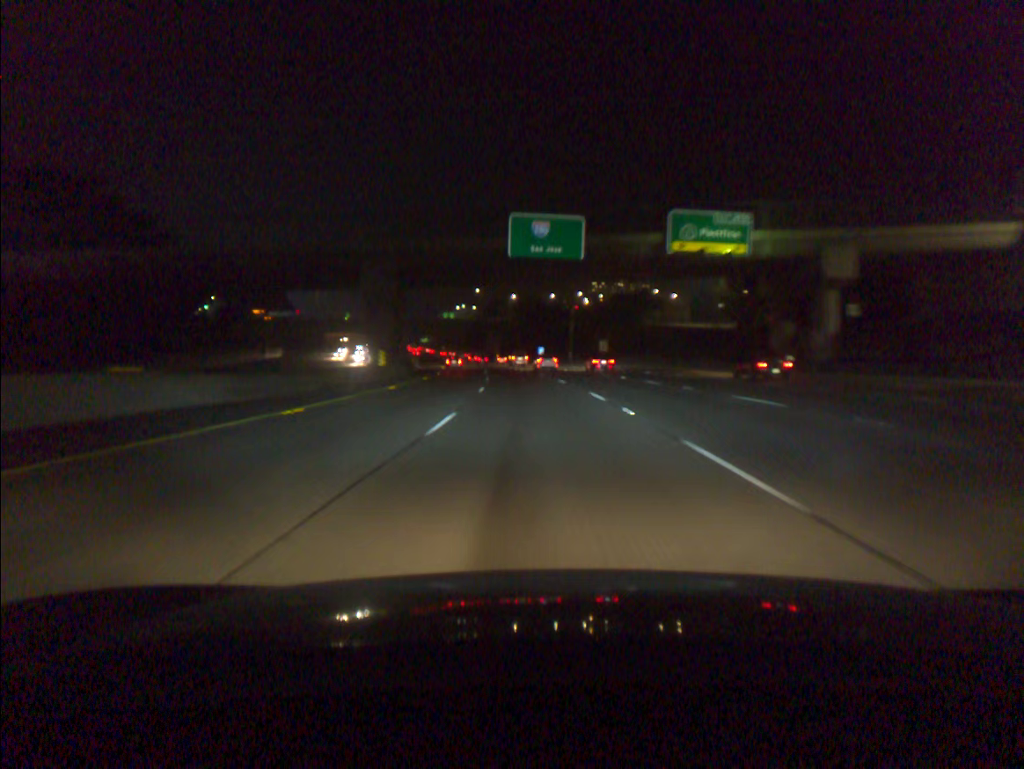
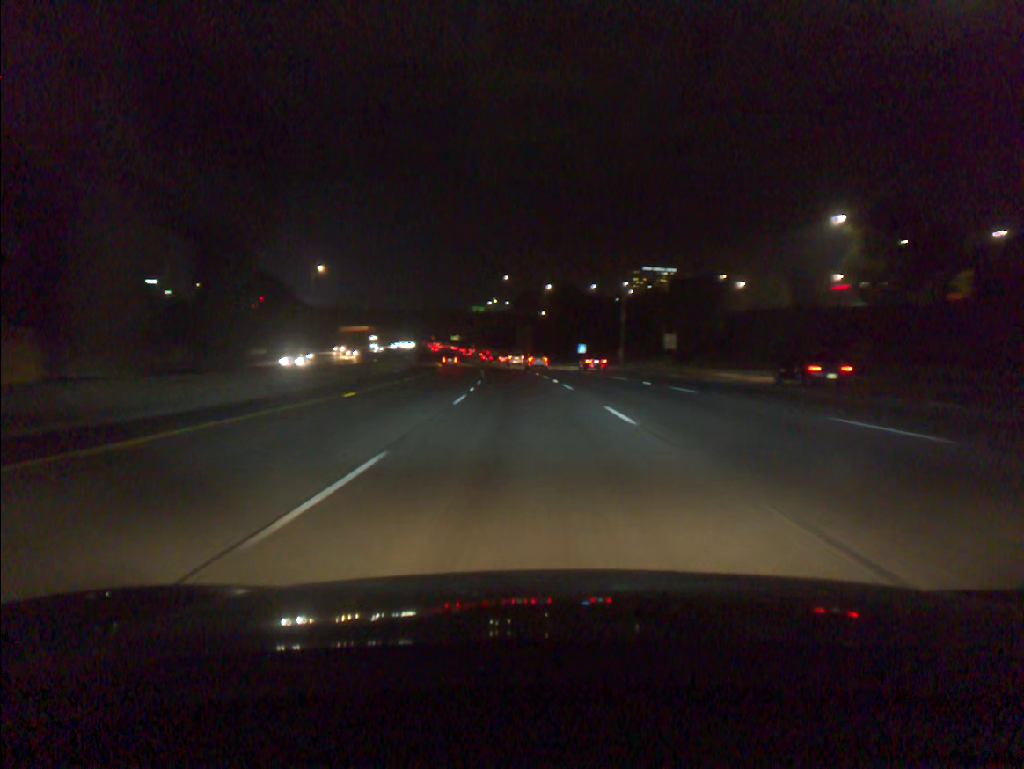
(-0.8, +36.4) m; -3°
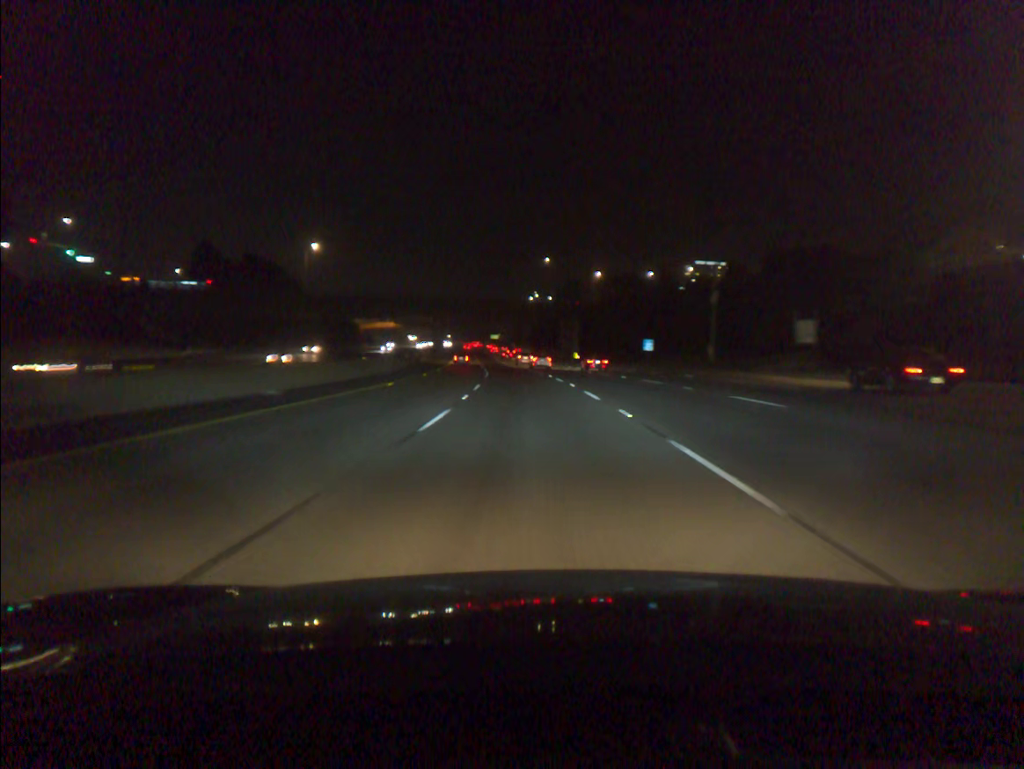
(-1.0, +36.5) m; -3°
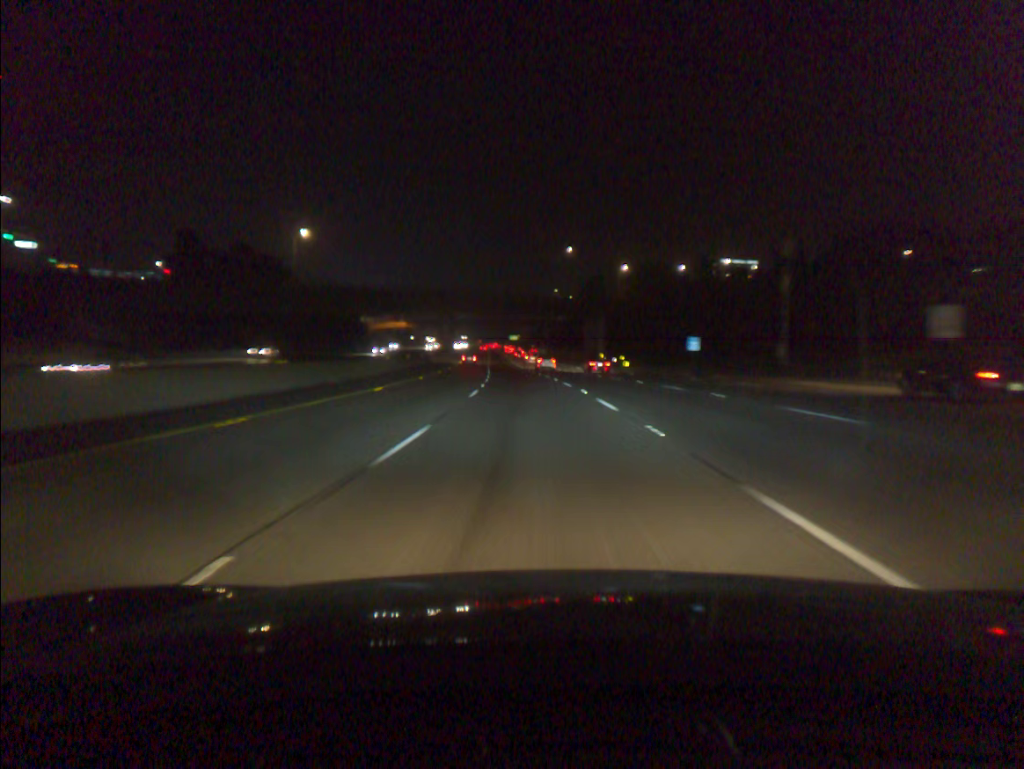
(-0.2, +18.3) m; -1°
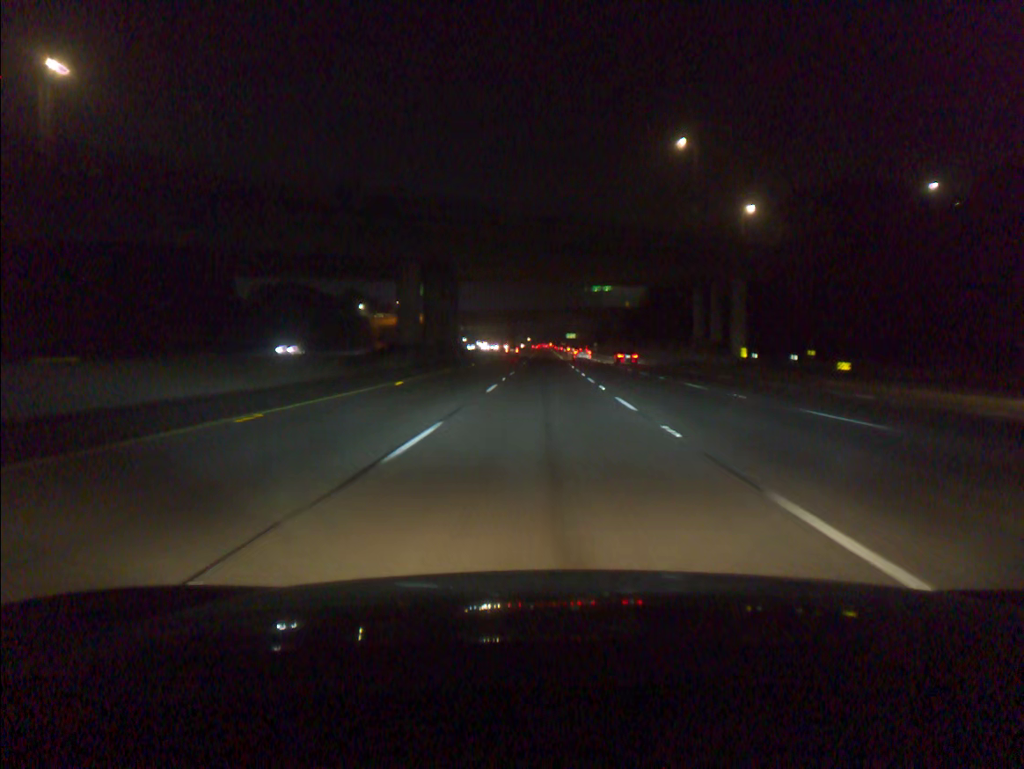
(-3.1, +73.0) m; -4°
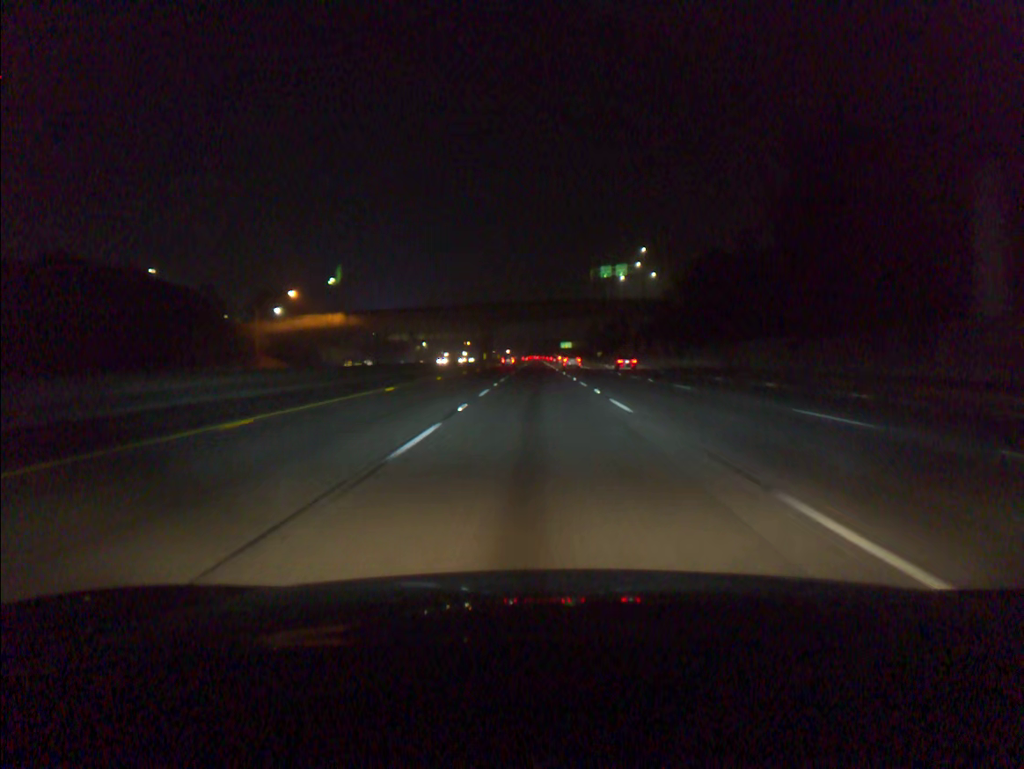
(+0.2, +72.9) m; +1°
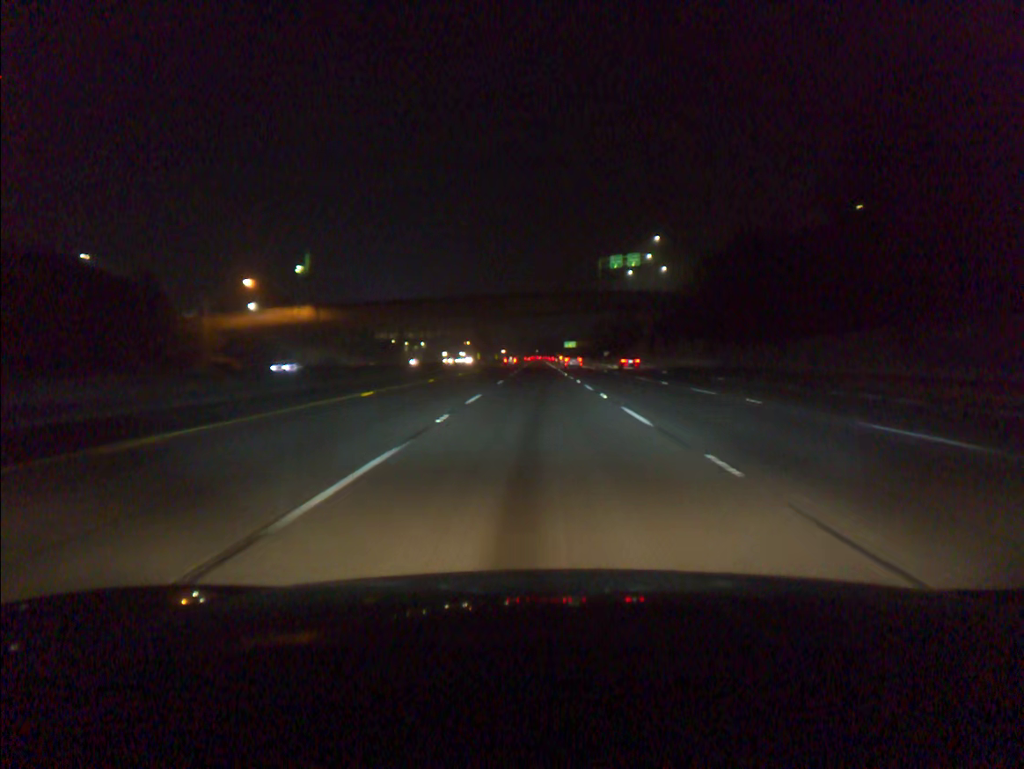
(0.0, +18.1) m; 0°
